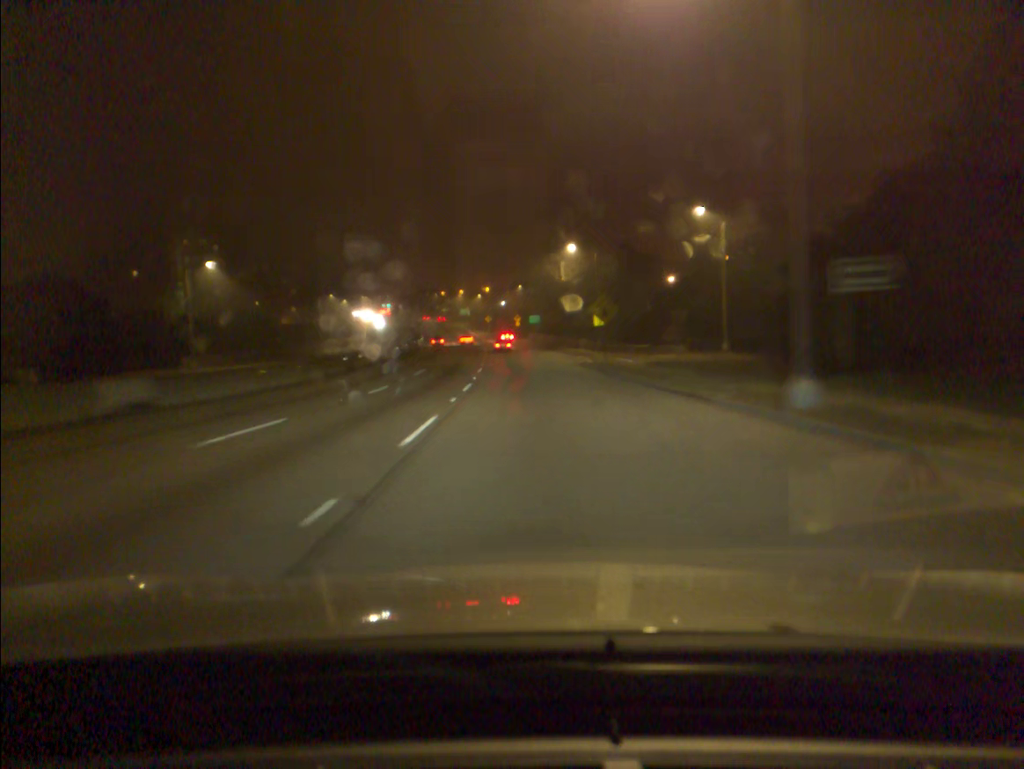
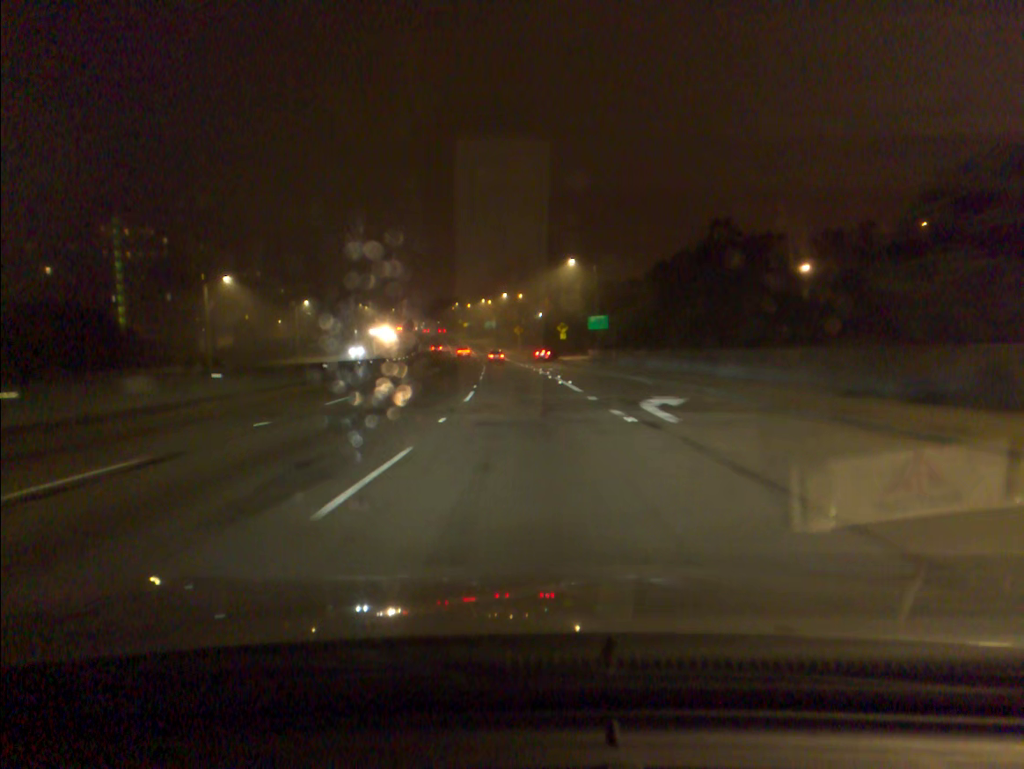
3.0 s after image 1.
(-1.4, +64.6) m; -3°
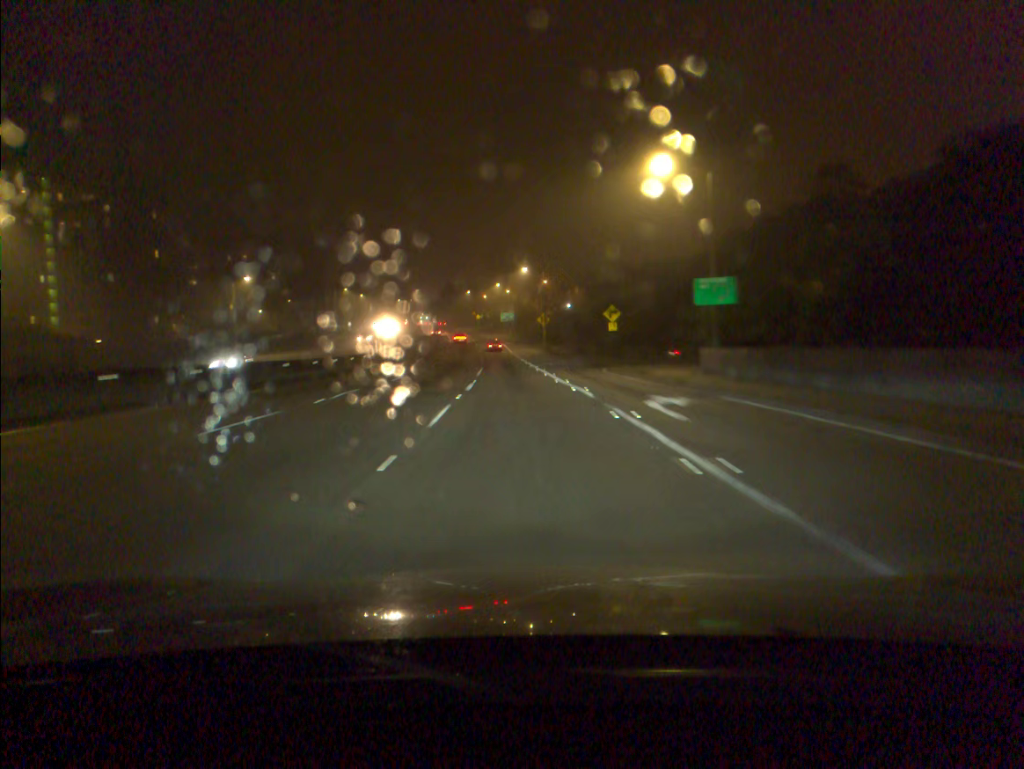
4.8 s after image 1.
(-0.6, +37.9) m; -2°
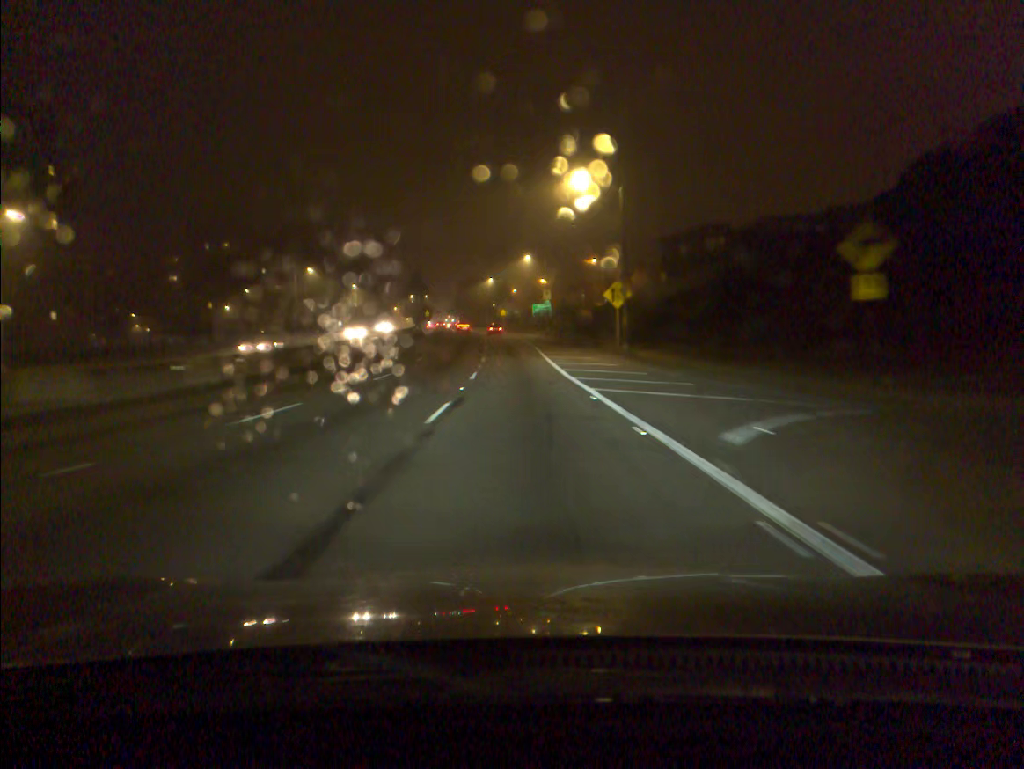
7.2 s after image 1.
(-0.9, +50.2) m; -2°
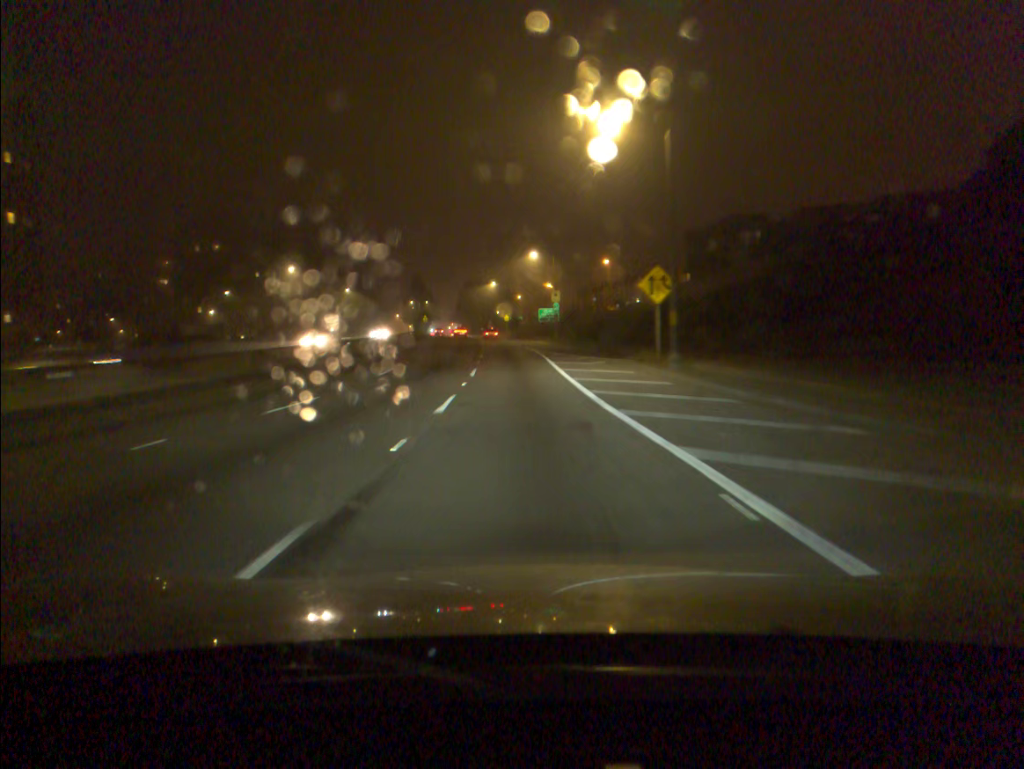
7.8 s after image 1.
(0.0, +12.7) m; 0°
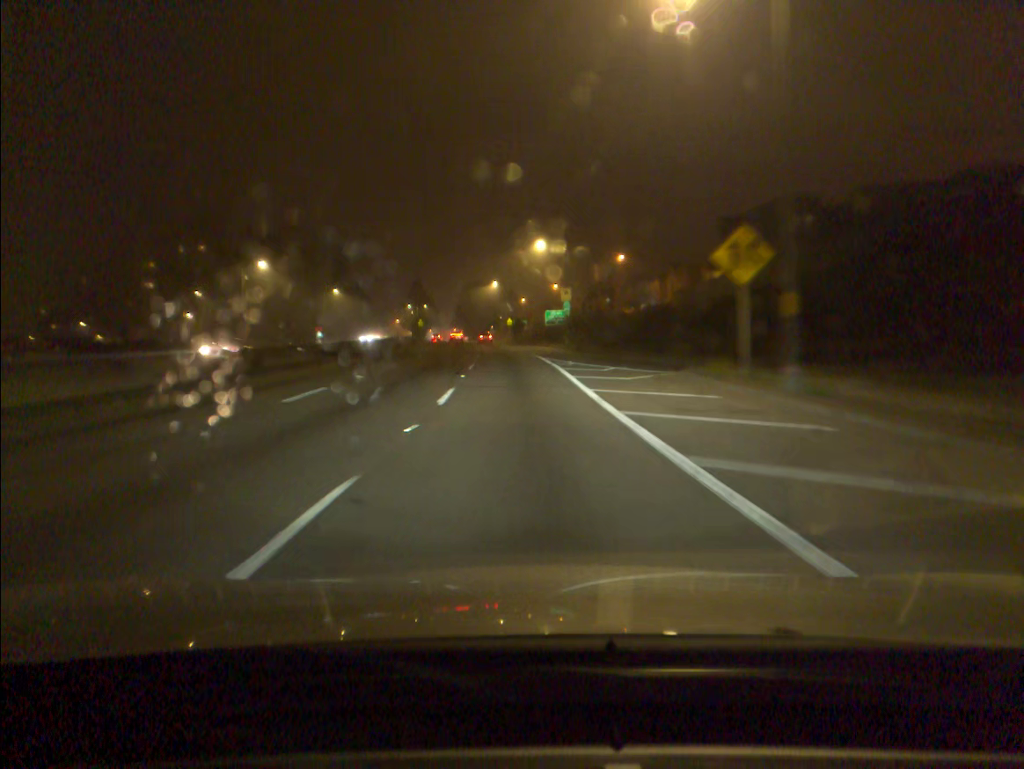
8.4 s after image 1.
(0.0, +12.8) m; 0°
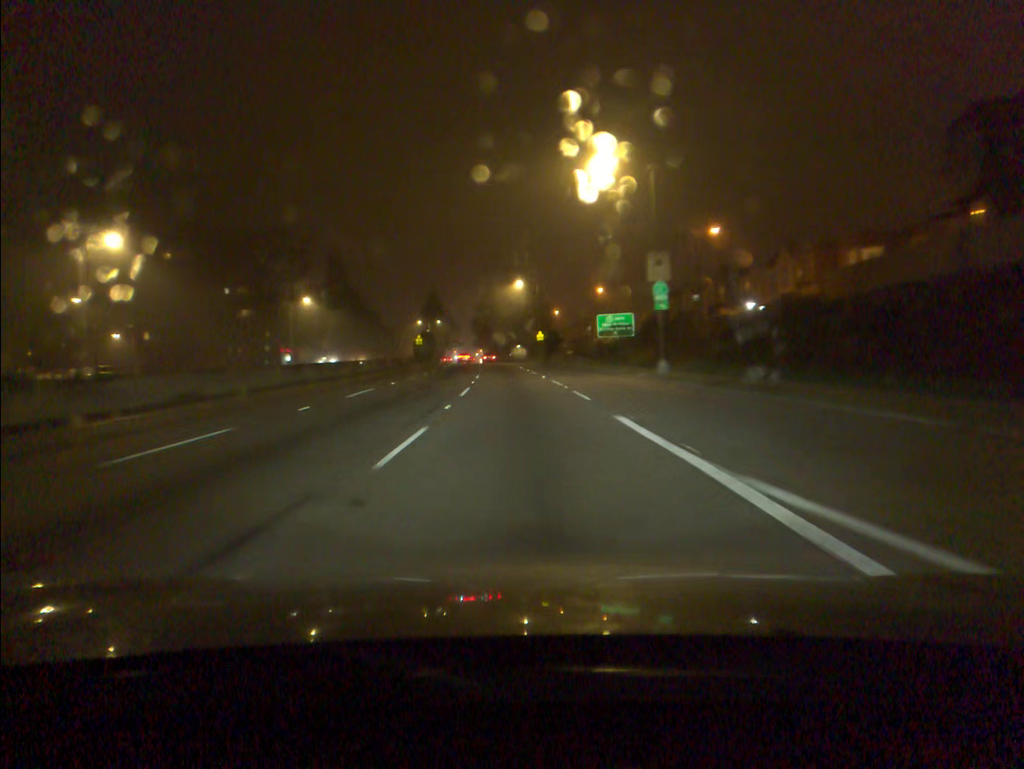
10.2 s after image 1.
(-0.6, +38.2) m; -2°
